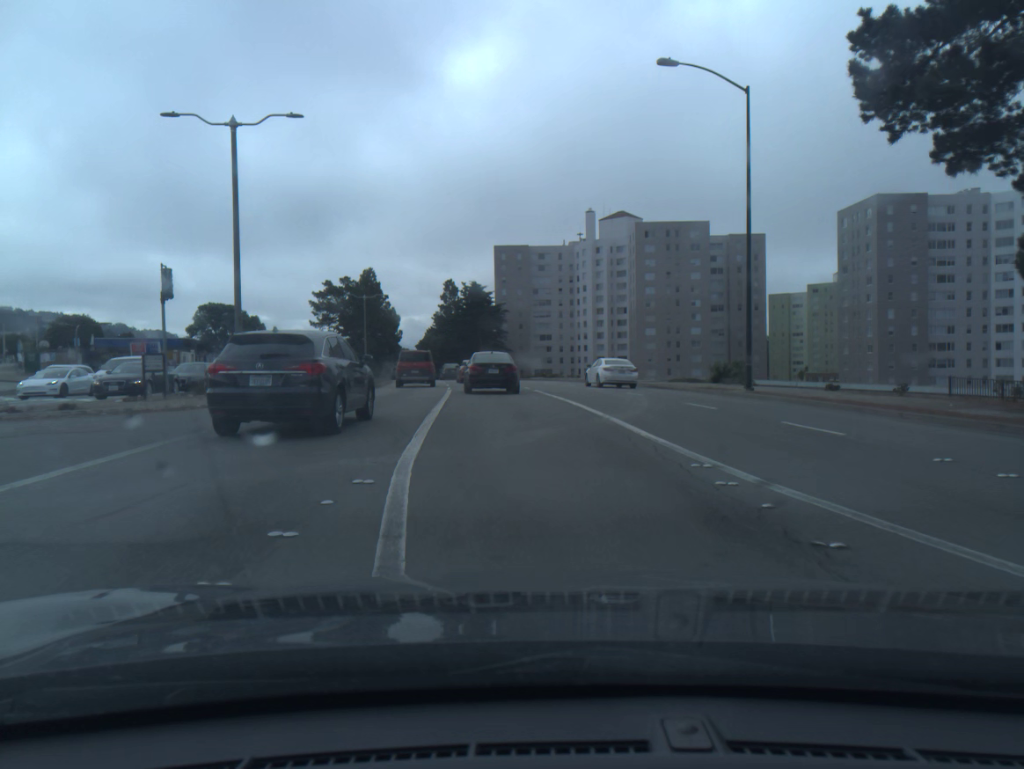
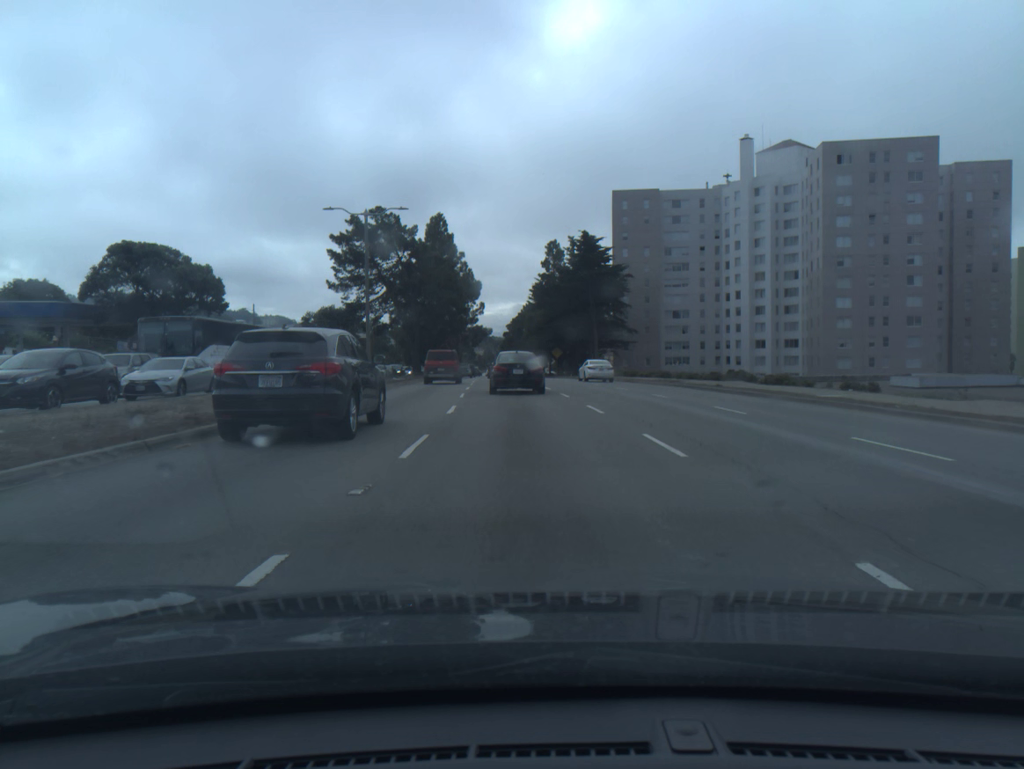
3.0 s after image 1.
(-3.4, +45.2) m; -8°
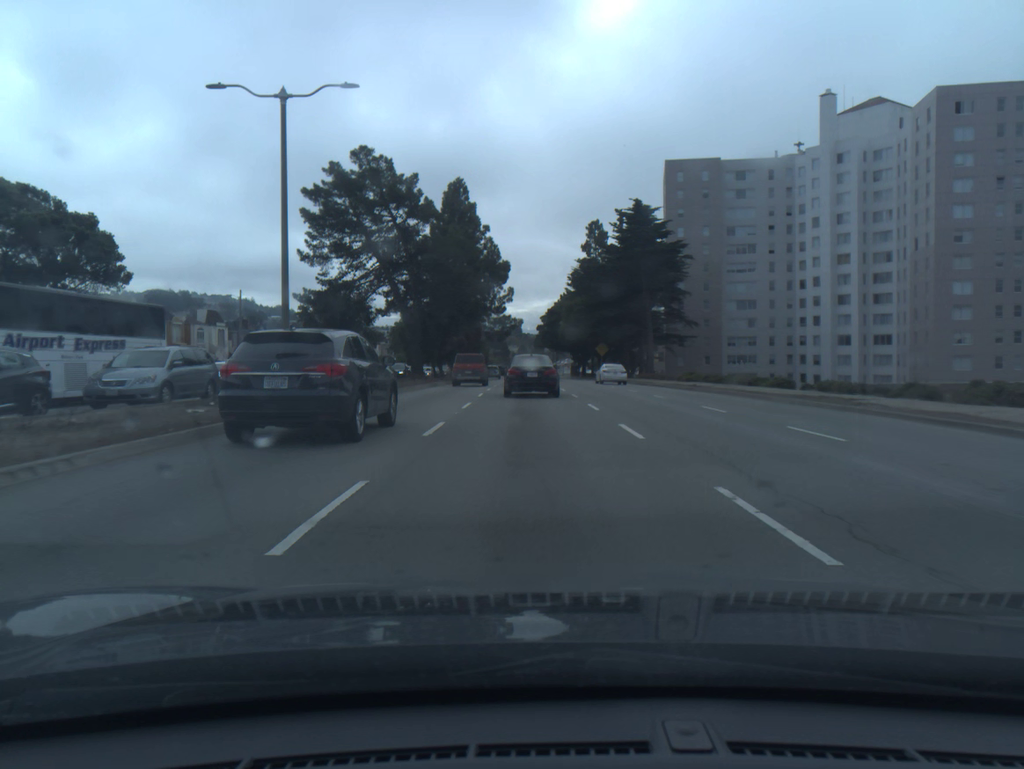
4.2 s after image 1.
(-0.5, +19.4) m; -3°
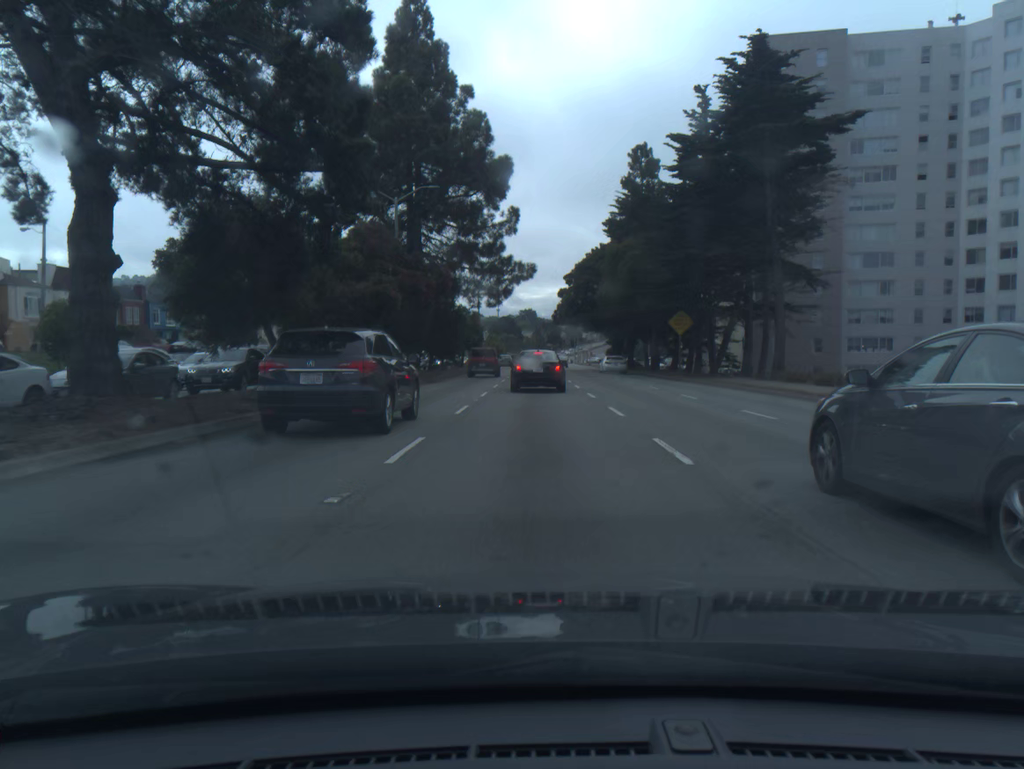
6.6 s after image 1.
(-0.4, +40.6) m; -1°
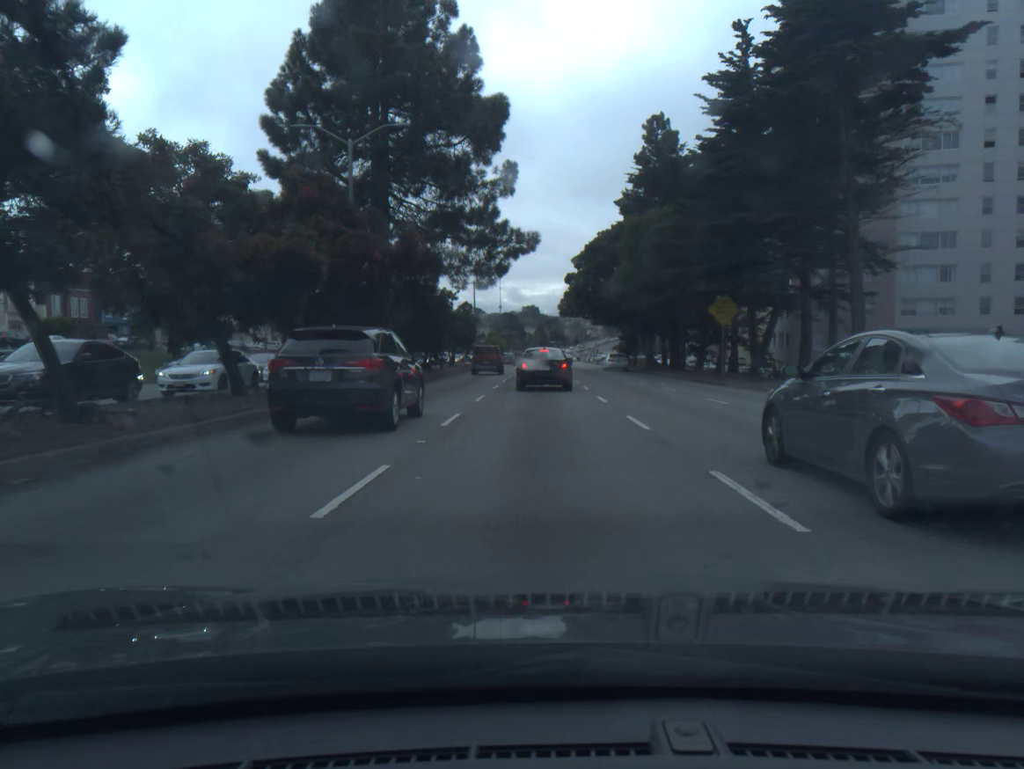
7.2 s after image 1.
(0.0, +10.5) m; 0°
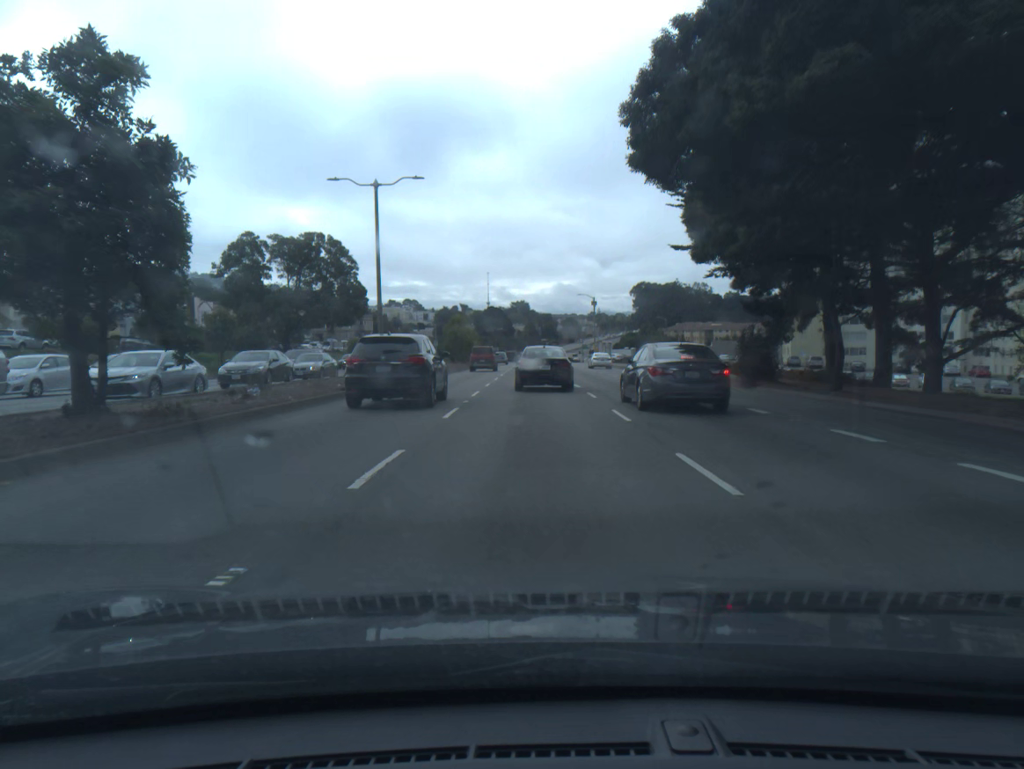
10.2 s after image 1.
(+0.2, +50.6) m; +1°
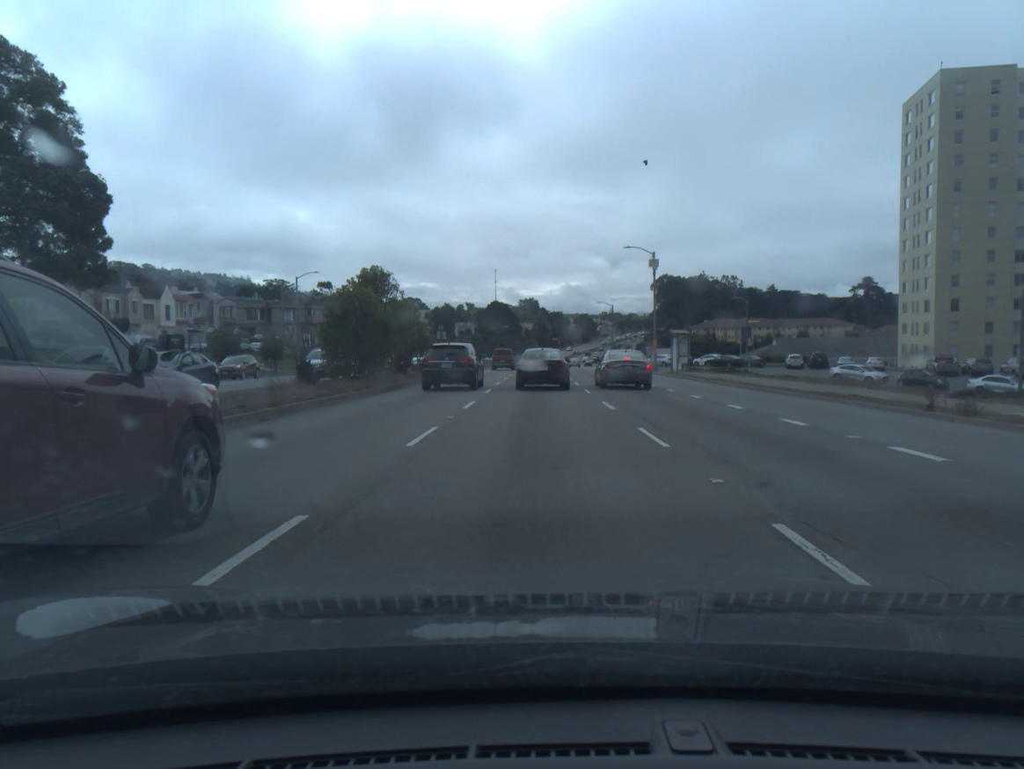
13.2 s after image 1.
(-0.2, +48.4) m; -1°
